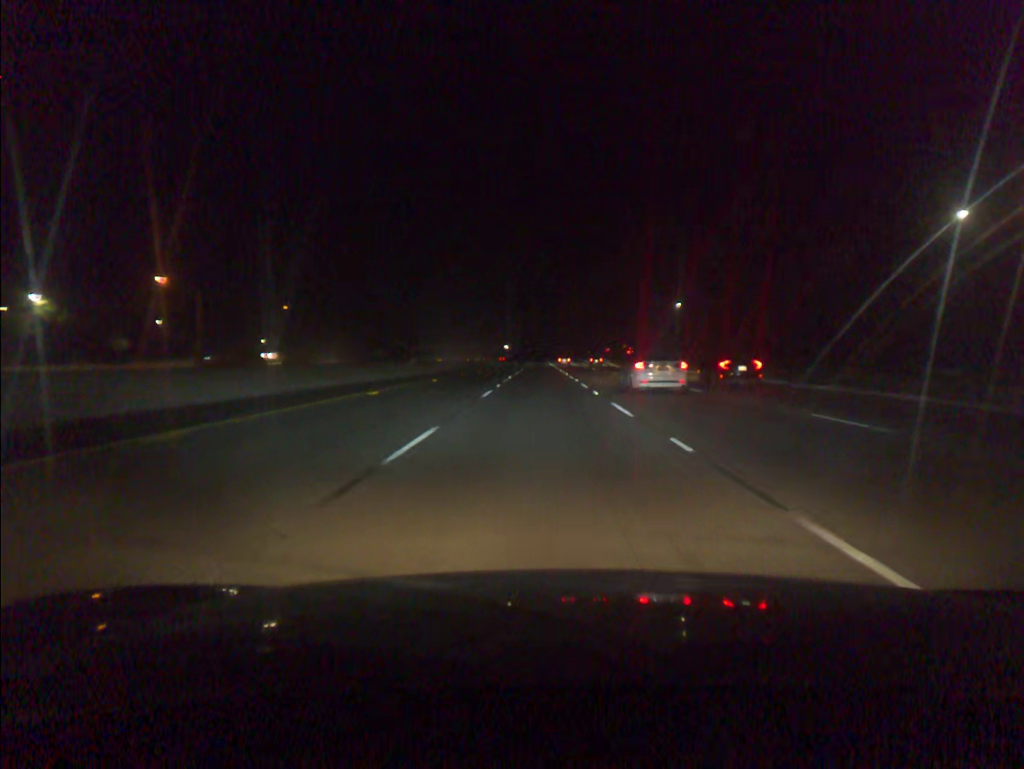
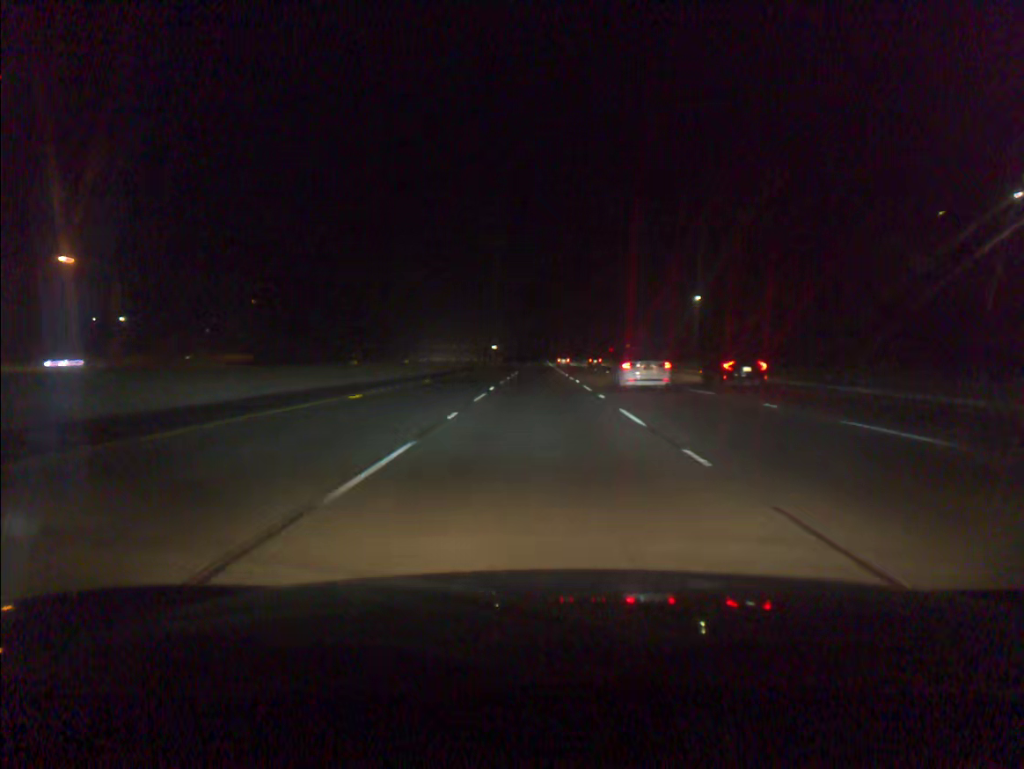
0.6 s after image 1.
(0.0, +16.9) m; 0°
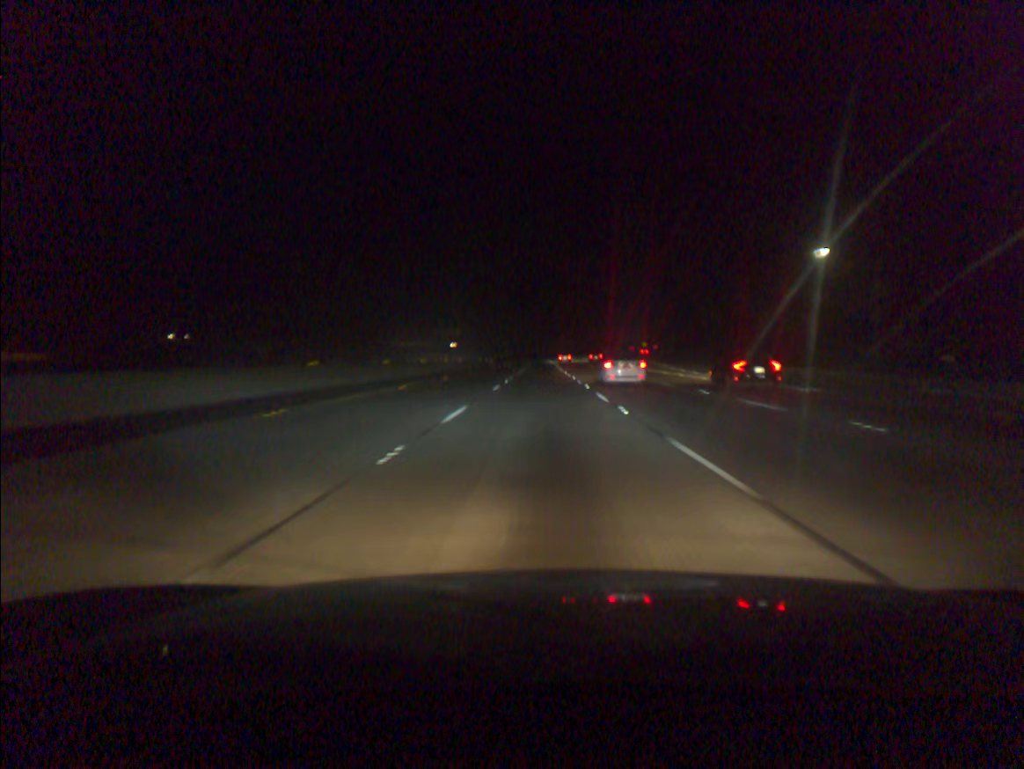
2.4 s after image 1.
(-0.1, +50.7) m; 0°
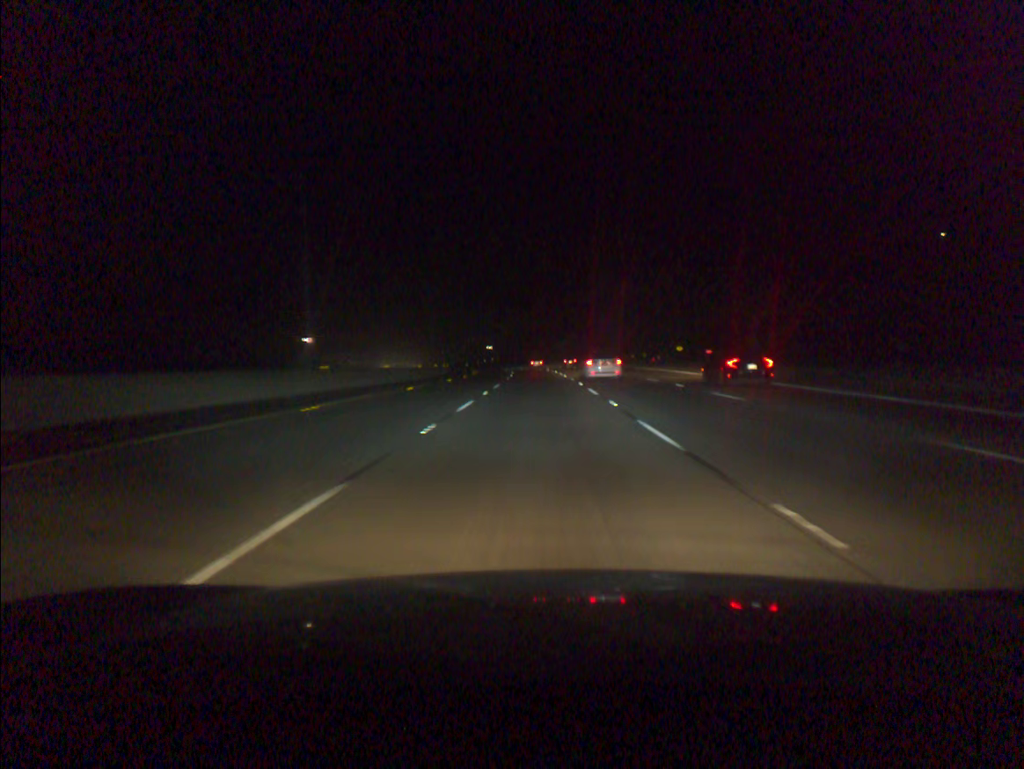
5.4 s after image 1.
(0.0, +84.4) m; 0°
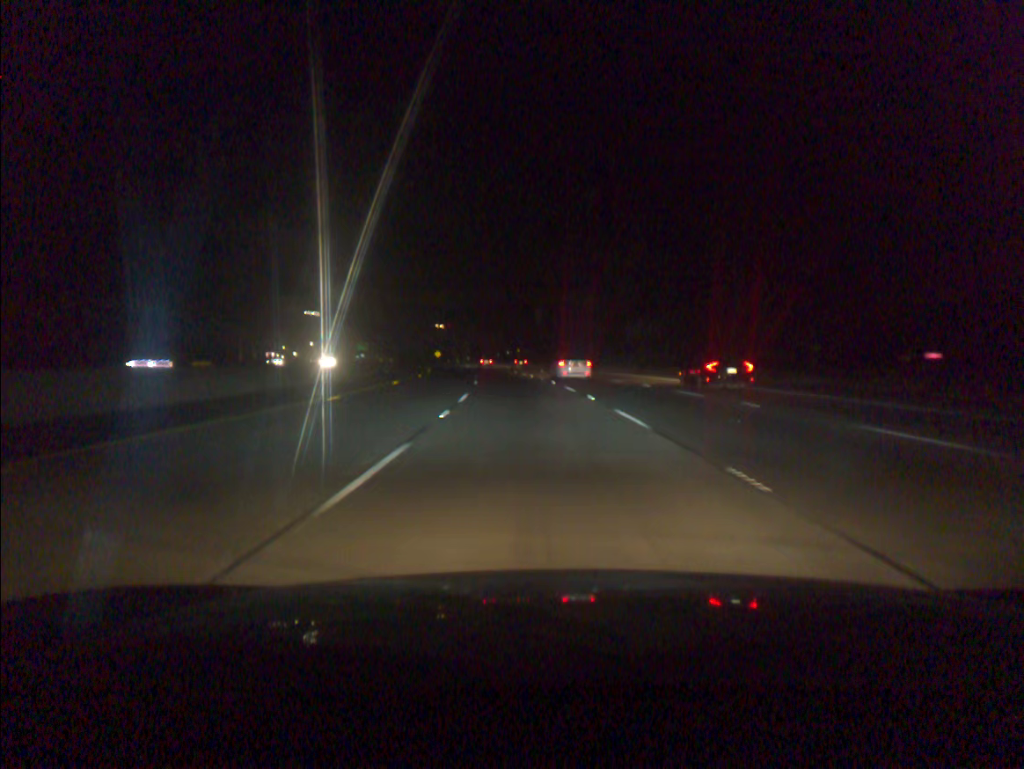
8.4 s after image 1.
(-1.4, +84.4) m; -3°
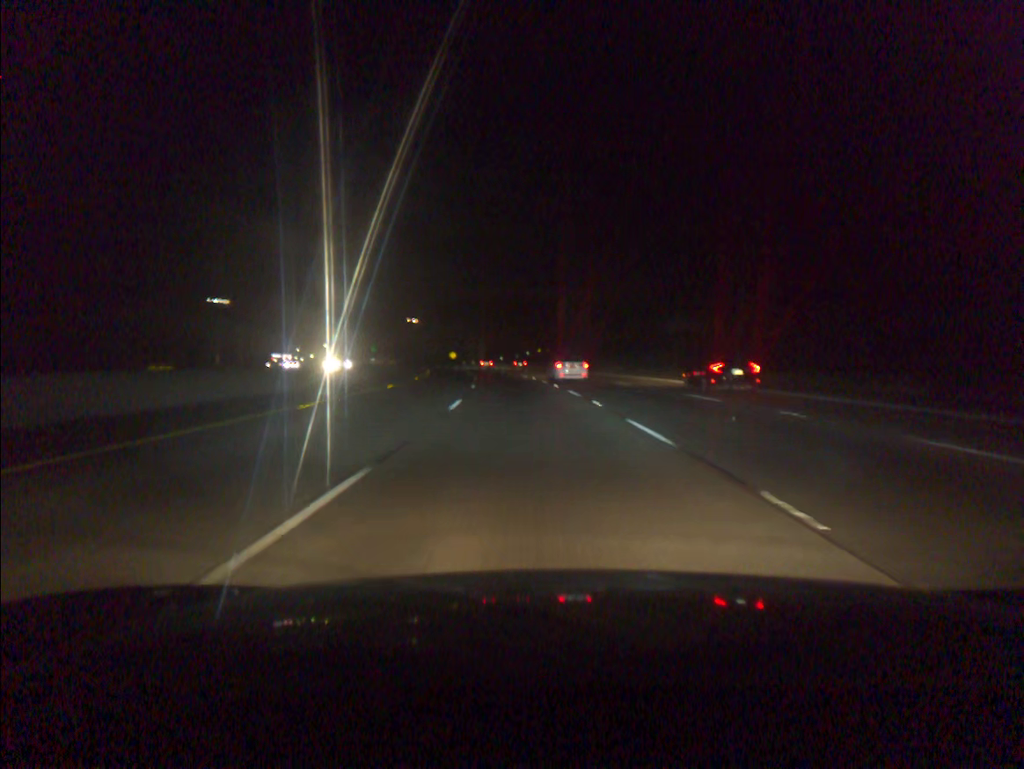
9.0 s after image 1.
(-0.2, +16.9) m; -2°
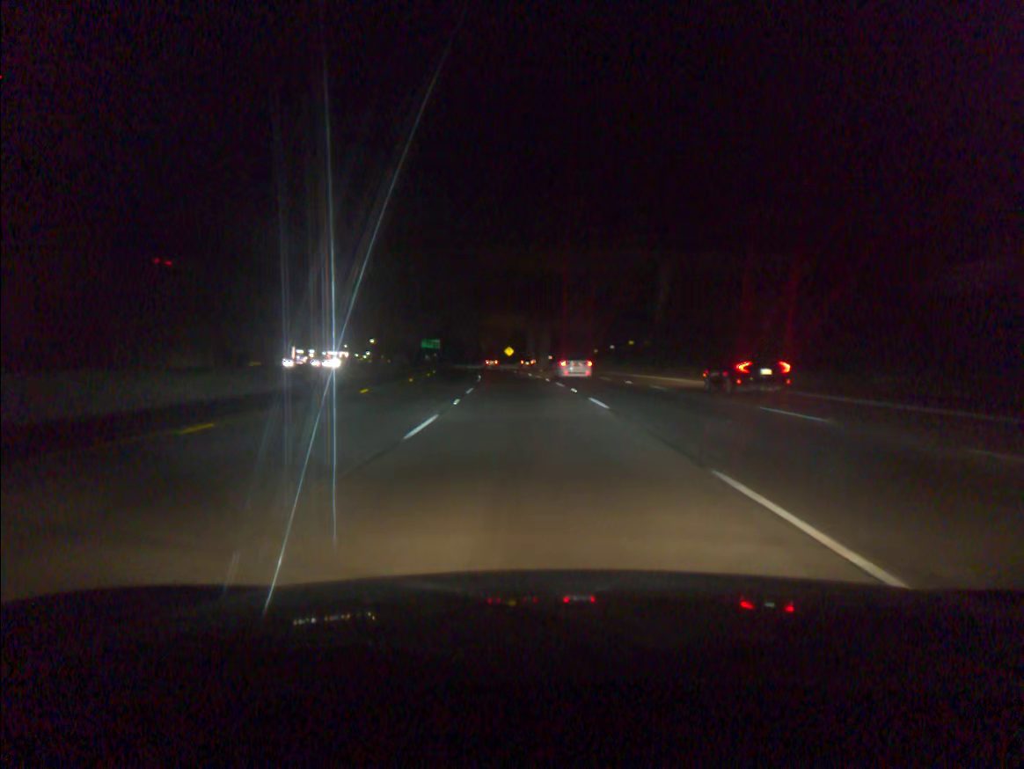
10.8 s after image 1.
(-2.2, +50.9) m; -5°
